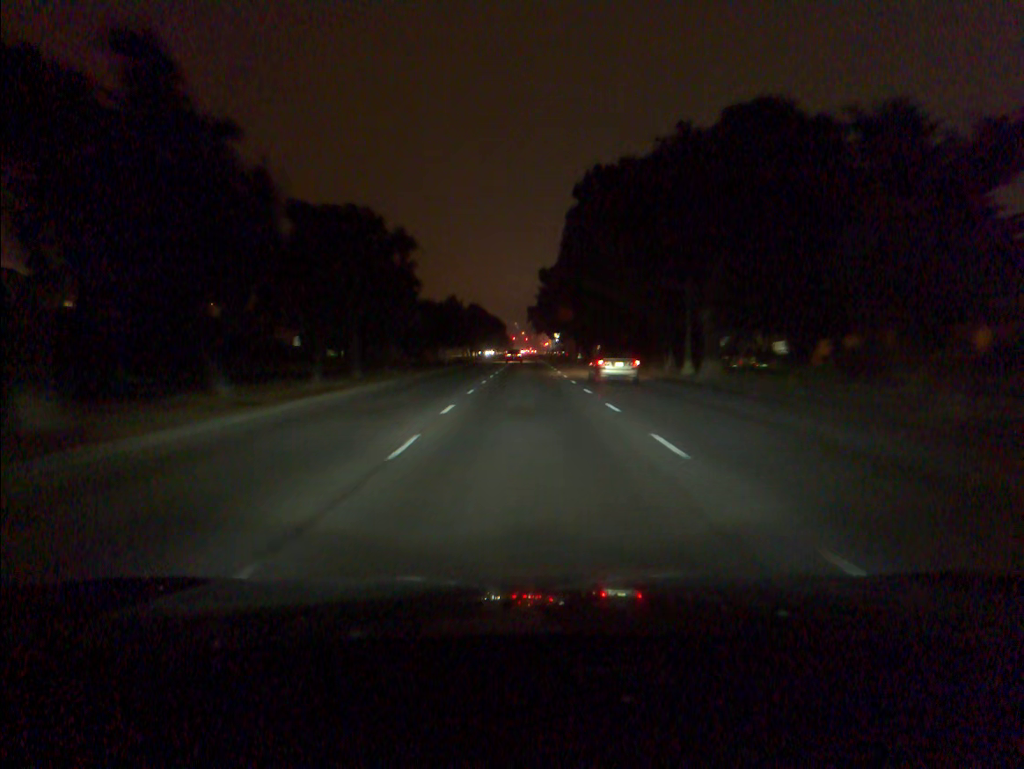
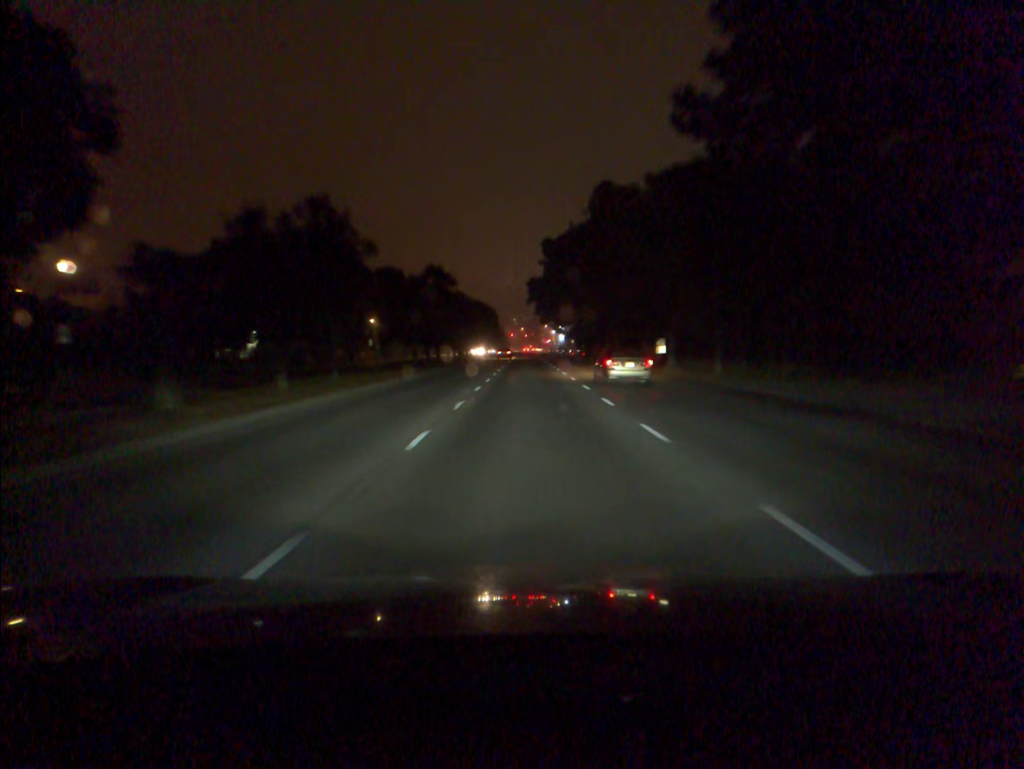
(0.0, +41.8) m; 0°
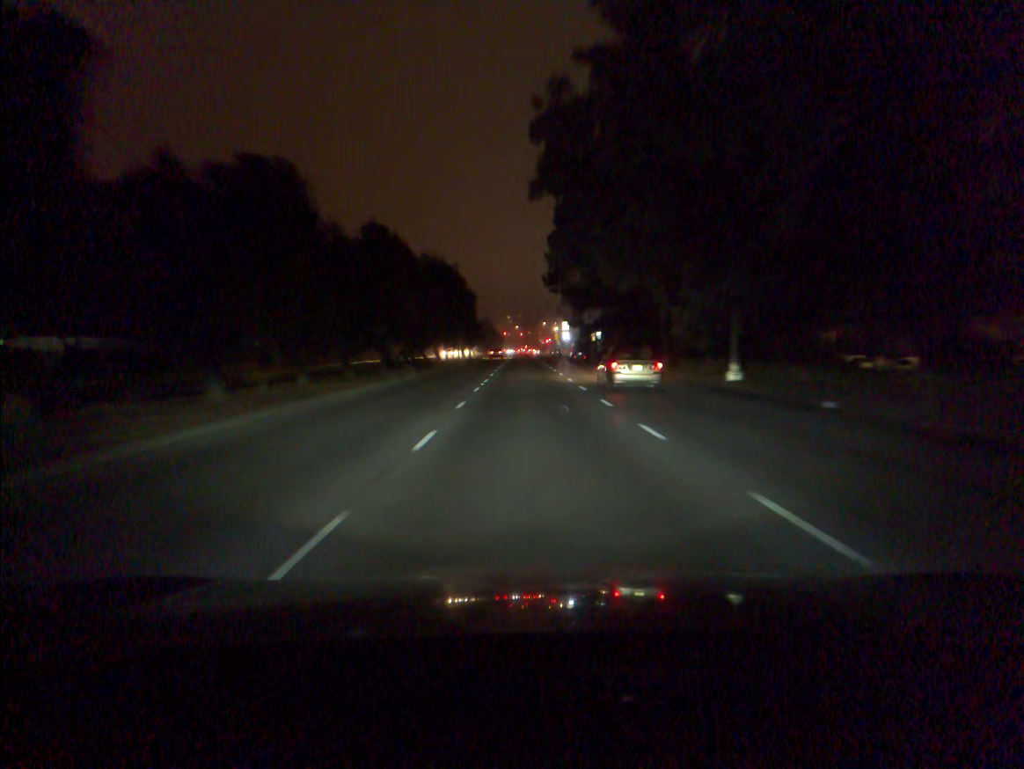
(0.0, +50.1) m; +1°
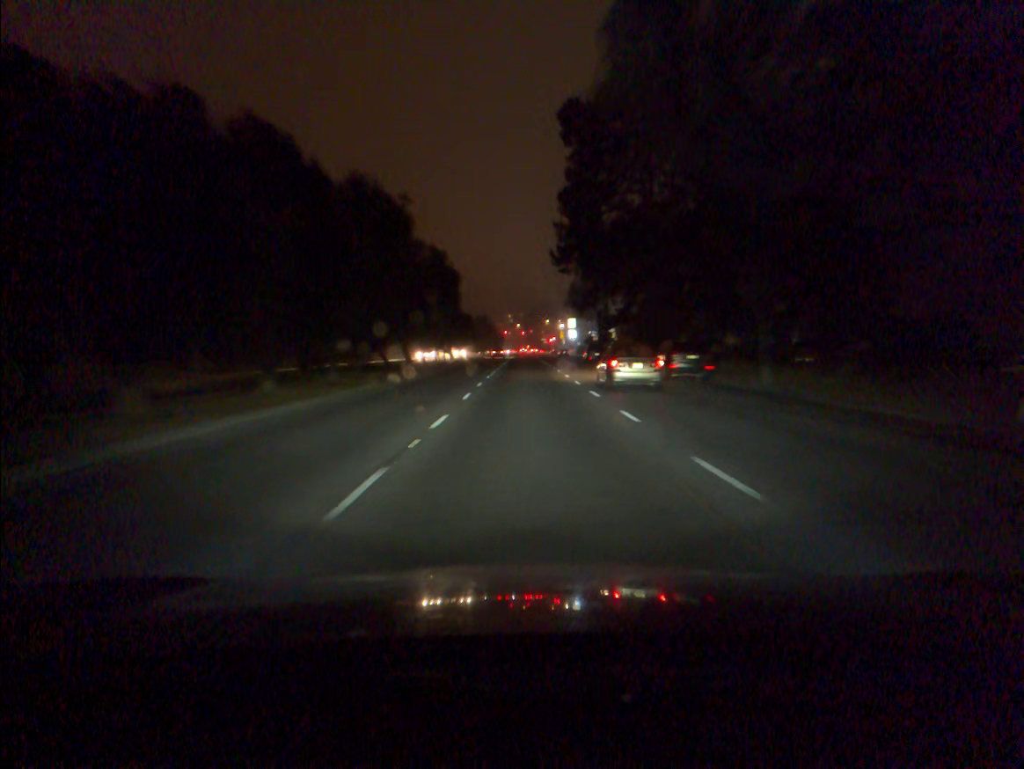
(0.0, +19.2) m; 0°
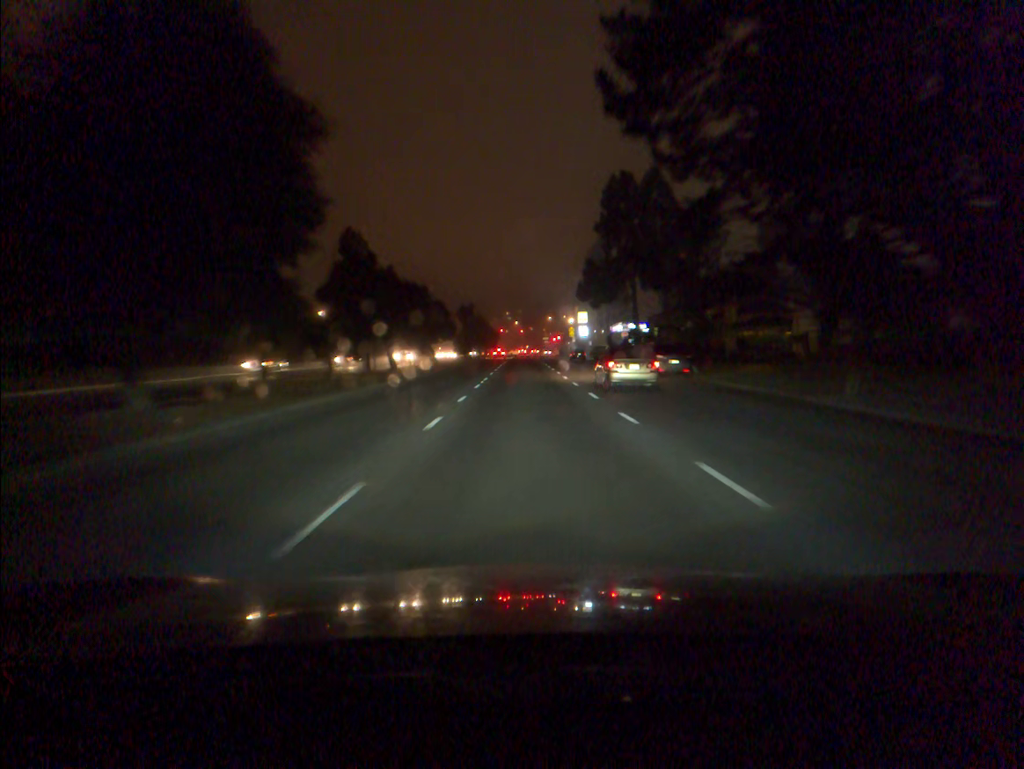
(-0.1, +36.8) m; 0°
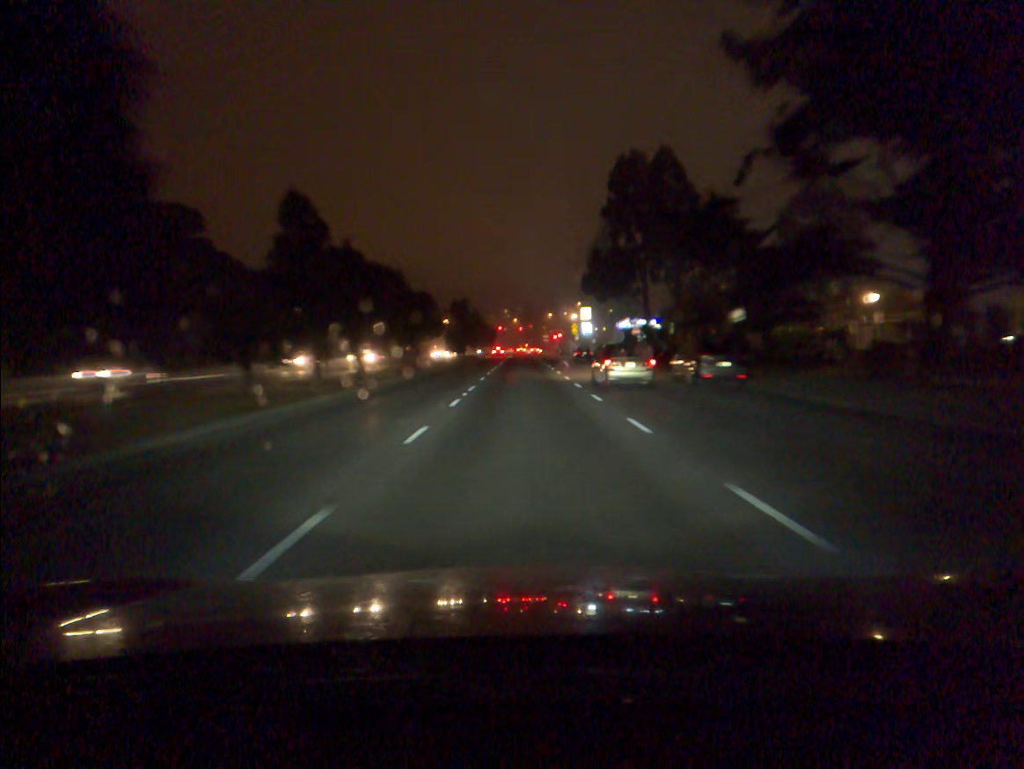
(0.0, +8.9) m; 0°
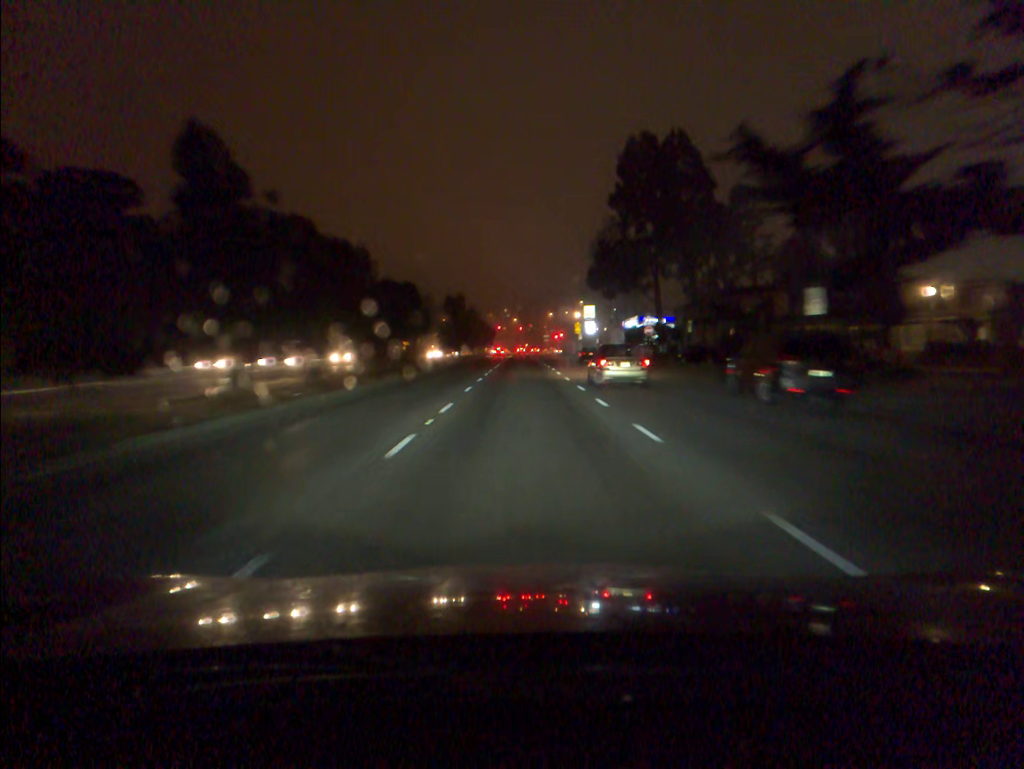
(0.0, +8.7) m; 0°
